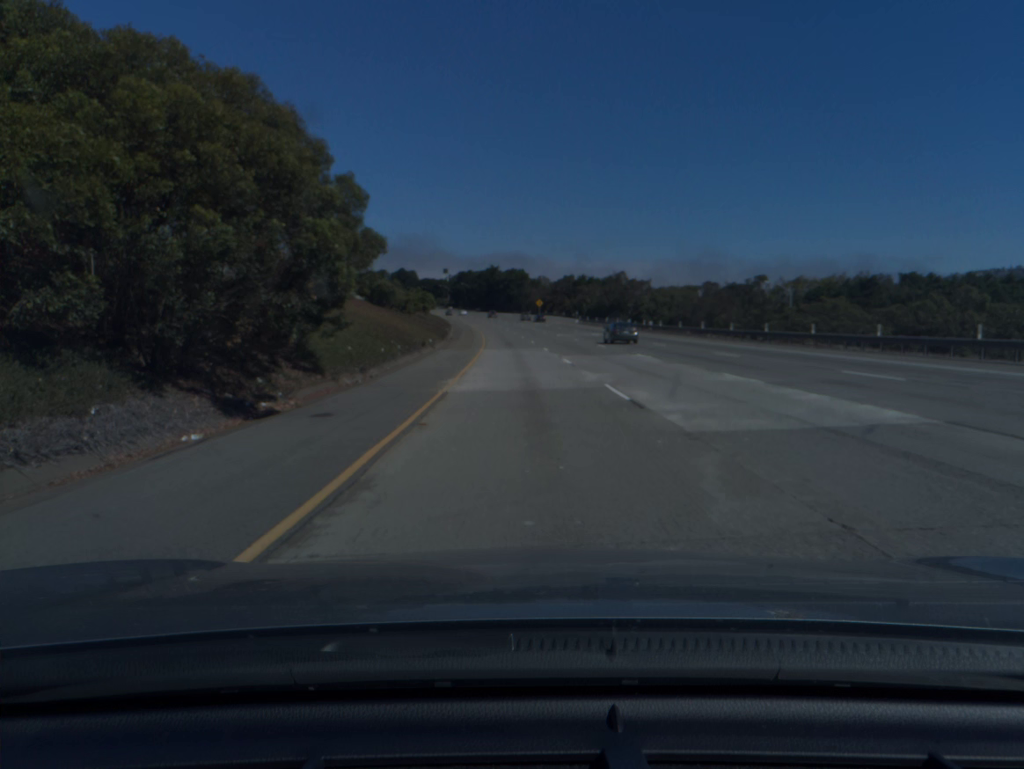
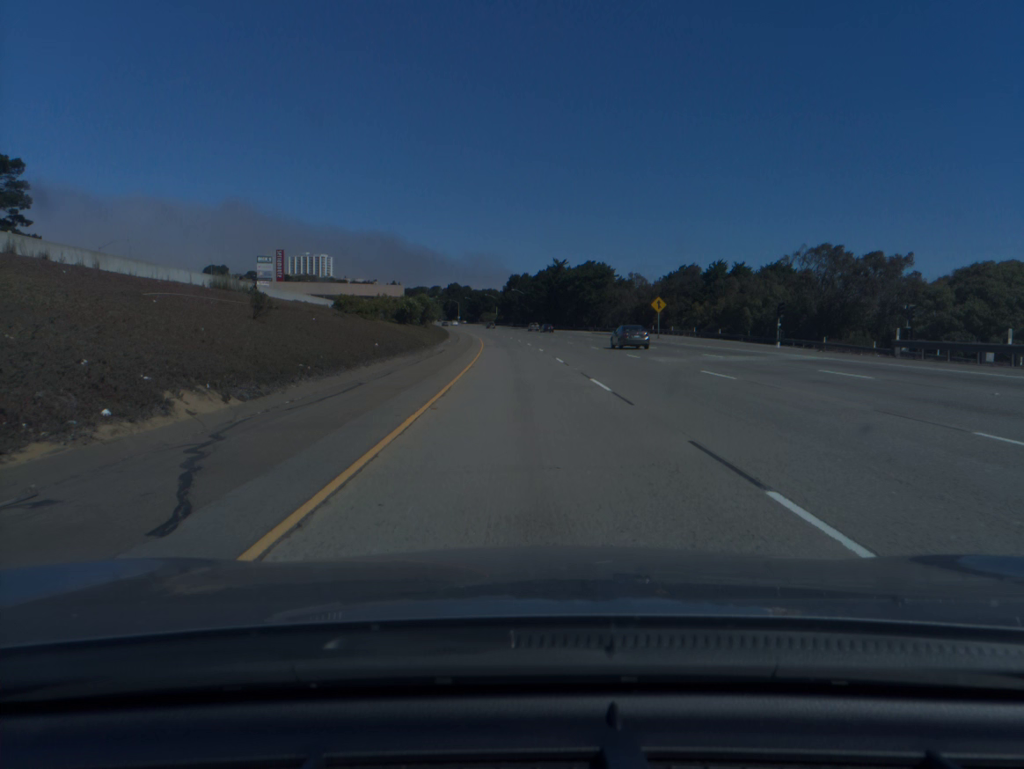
(-4.0, +99.7) m; -5°
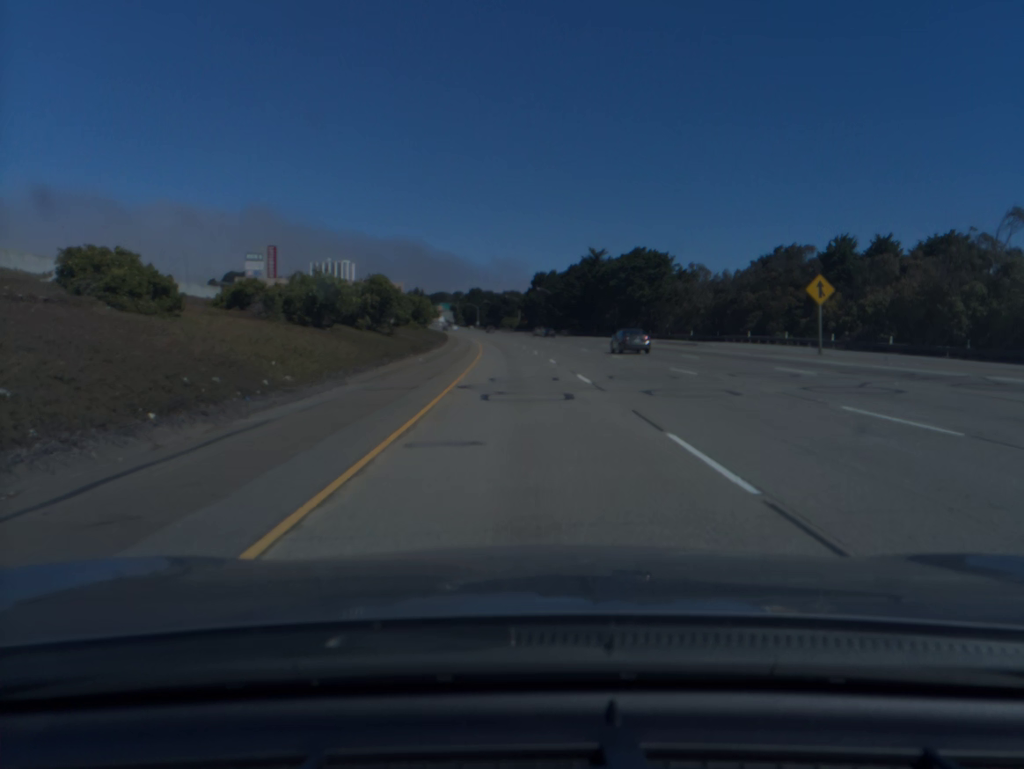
(-0.6, +39.7) m; -2°
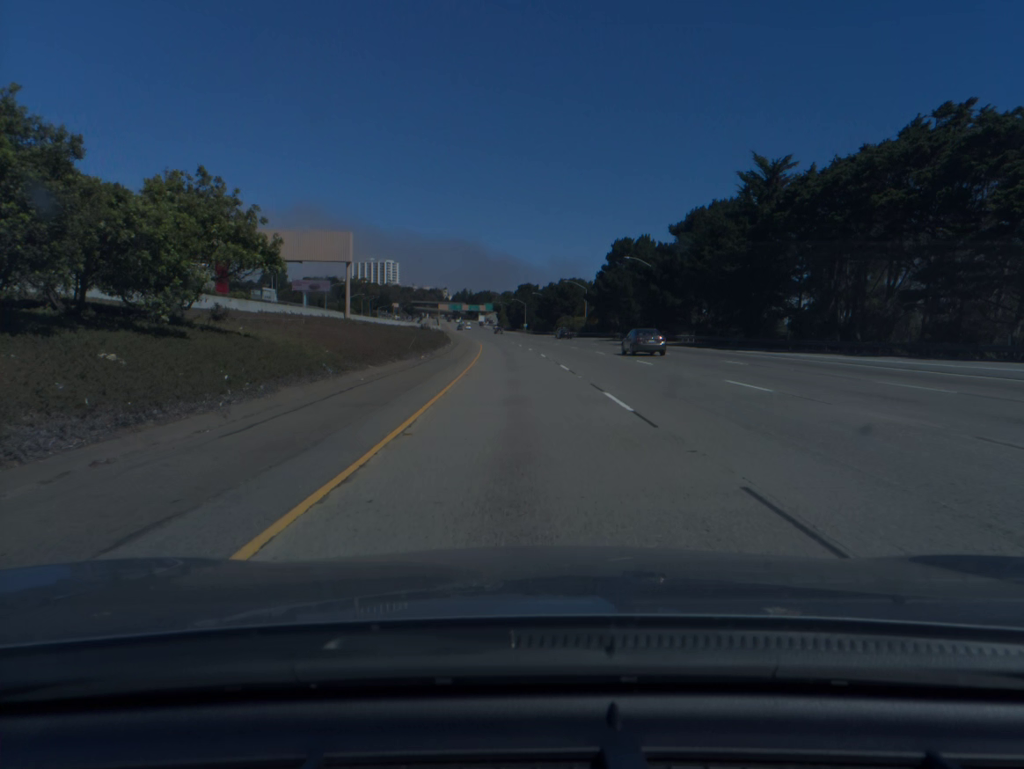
(-2.7, +79.8) m; -4°
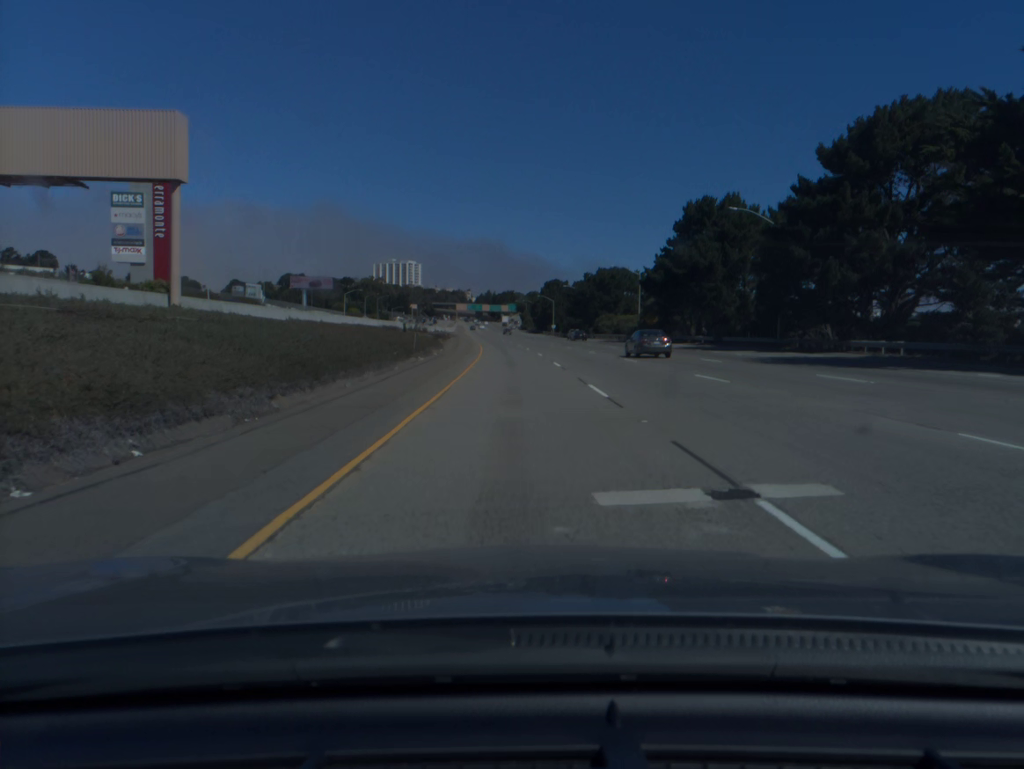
(-0.7, +40.2) m; -2°
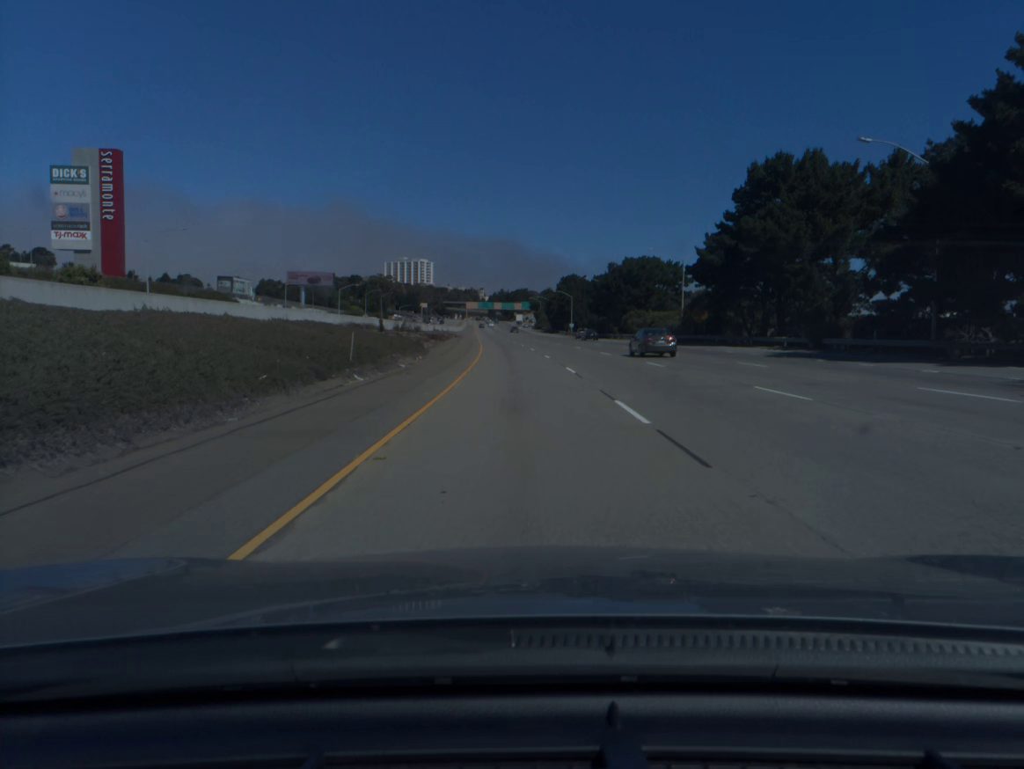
(-0.2, +20.2) m; -1°
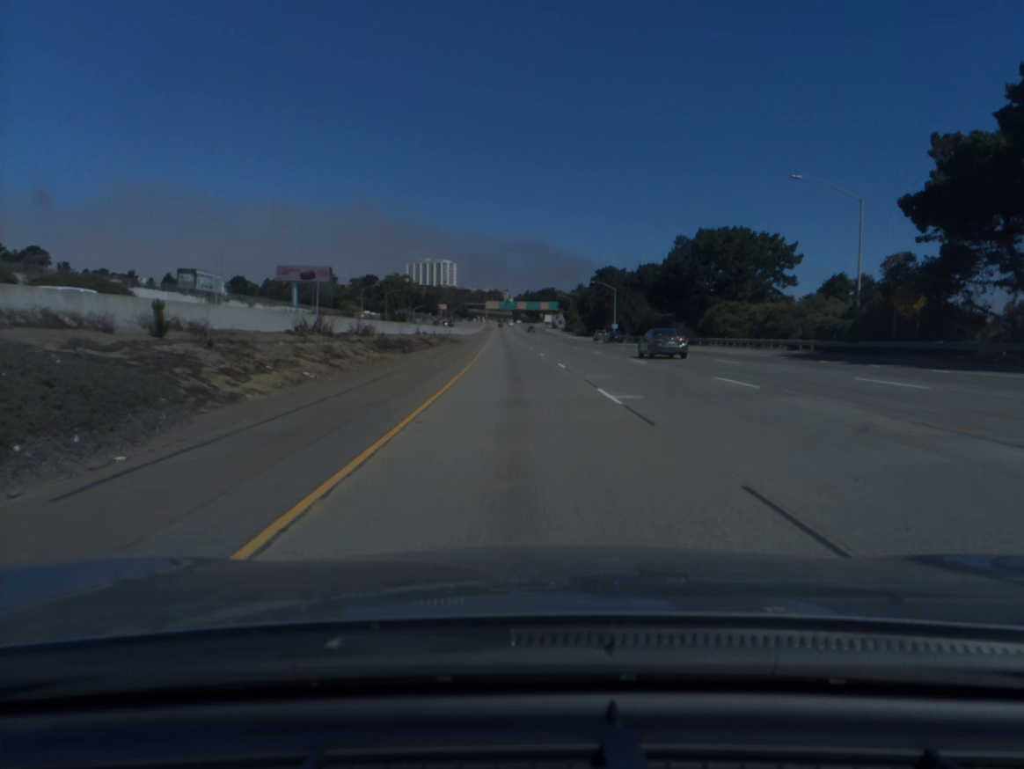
(-0.6, +40.4) m; -2°
